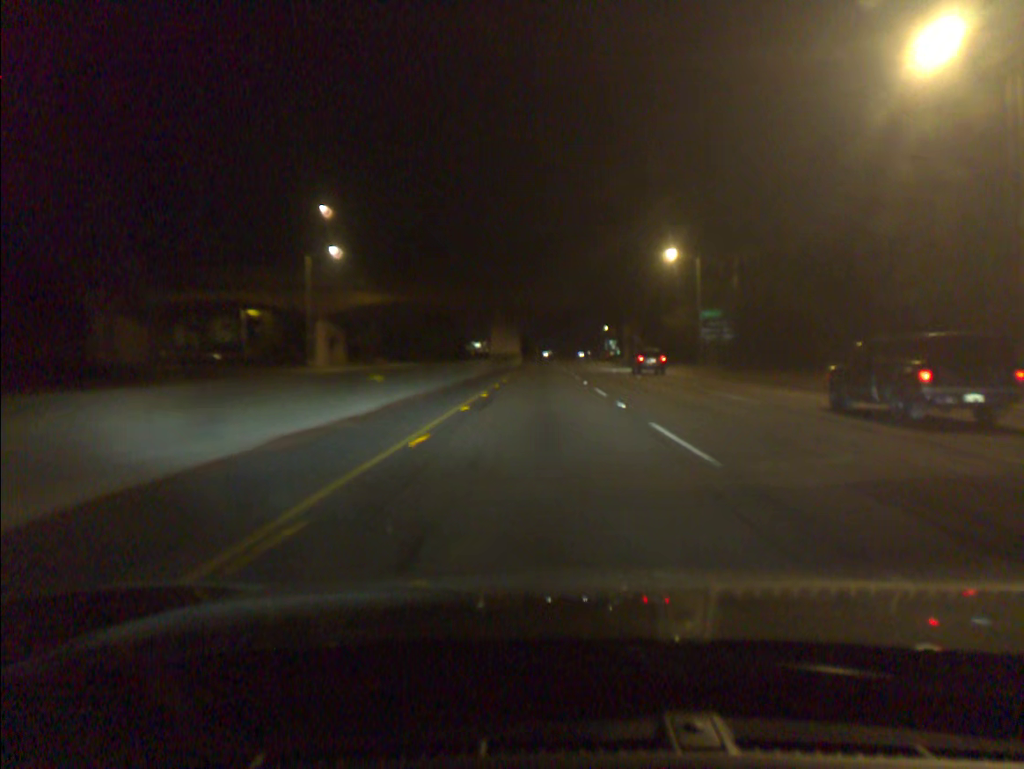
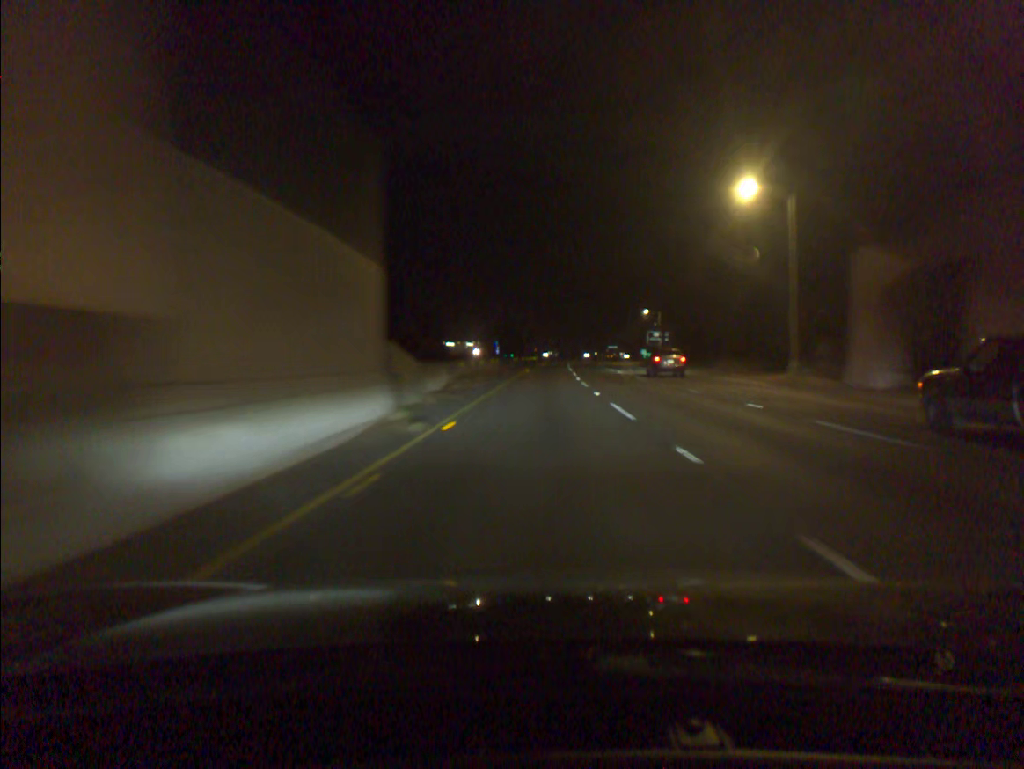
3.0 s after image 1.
(+0.3, +82.2) m; 0°
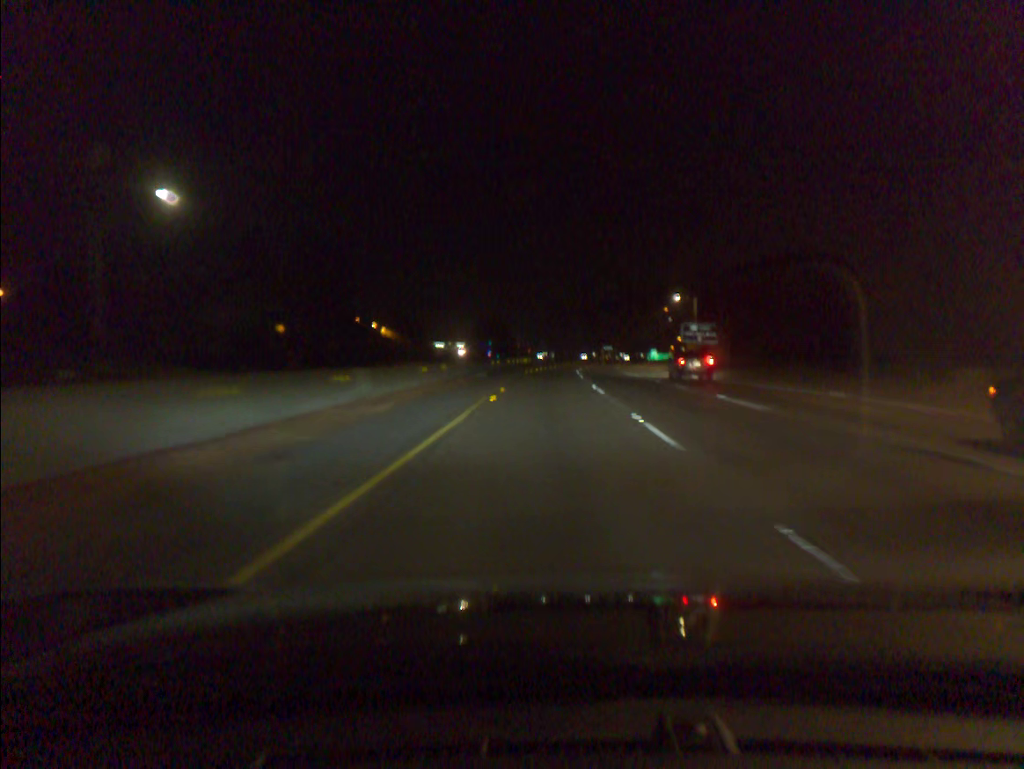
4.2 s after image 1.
(+0.1, +34.0) m; 0°
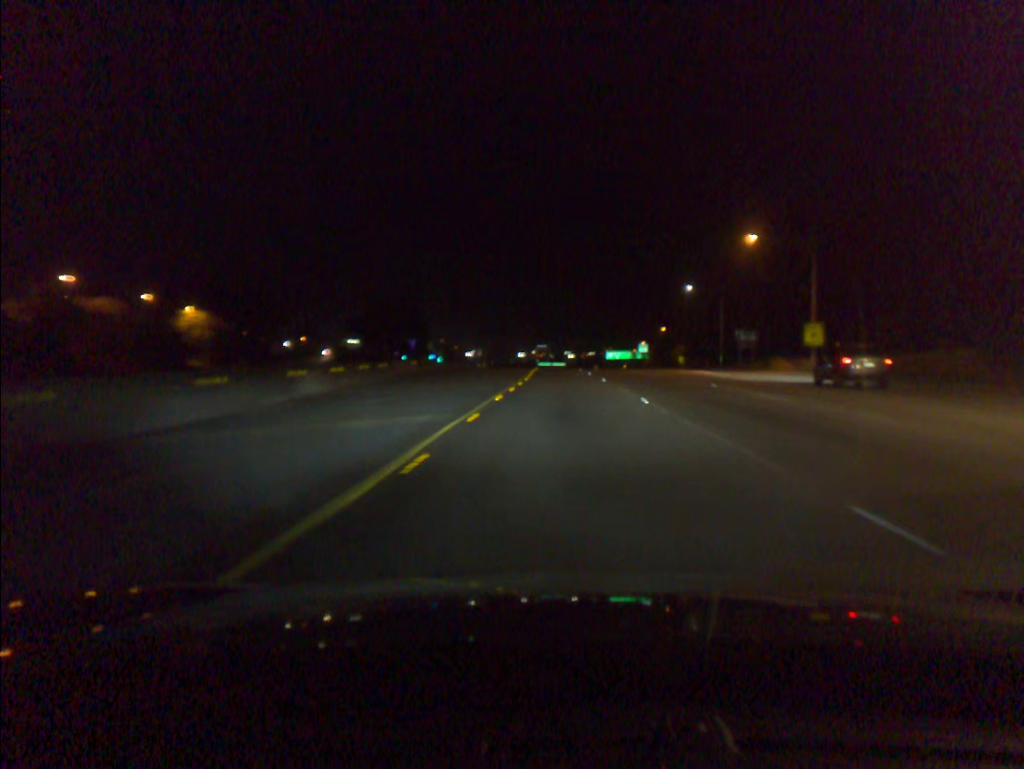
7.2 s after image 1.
(+2.2, +85.2) m; +5°
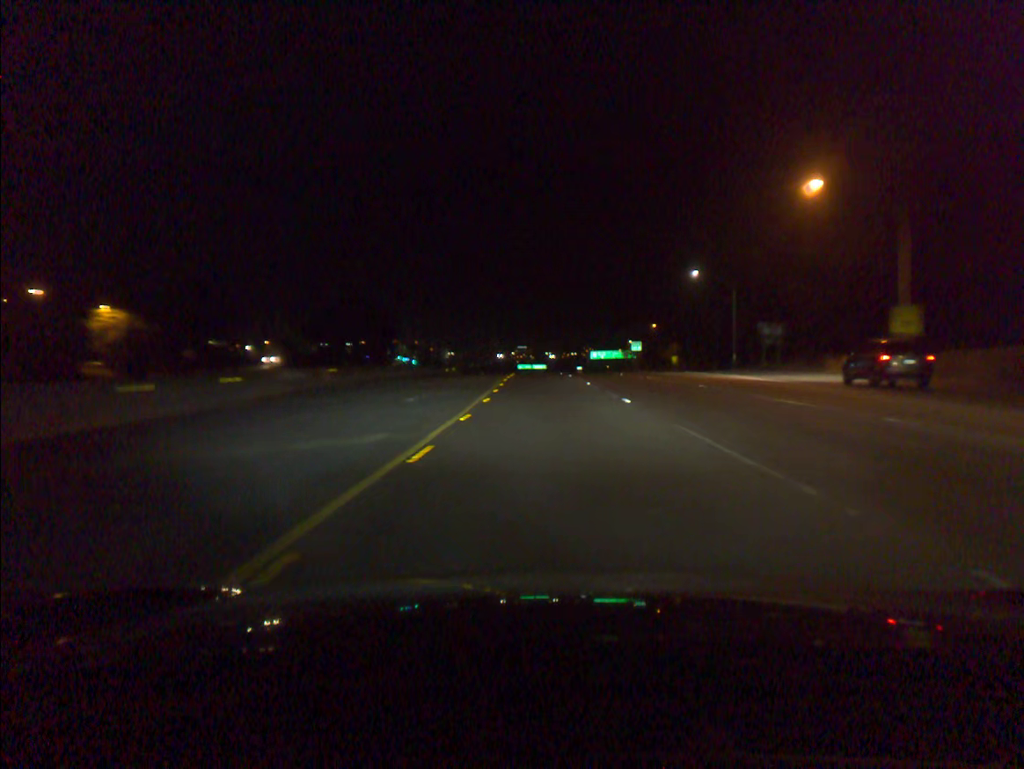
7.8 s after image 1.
(+0.3, +17.0) m; +2°
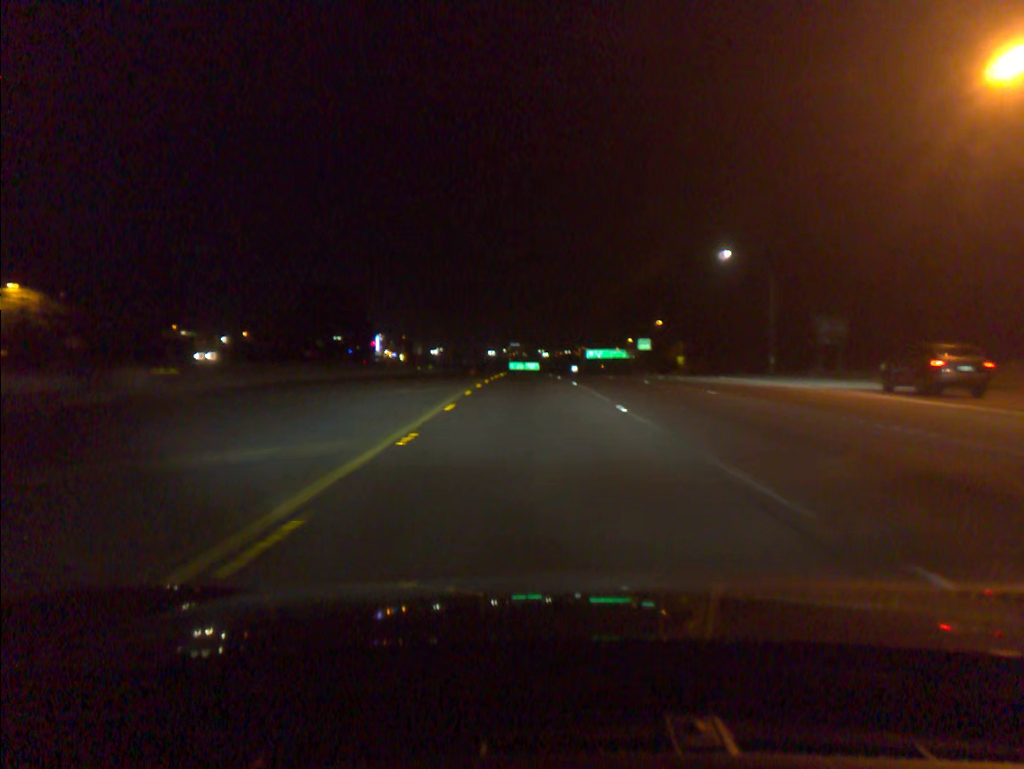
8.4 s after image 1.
(+0.1, +17.0) m; 0°
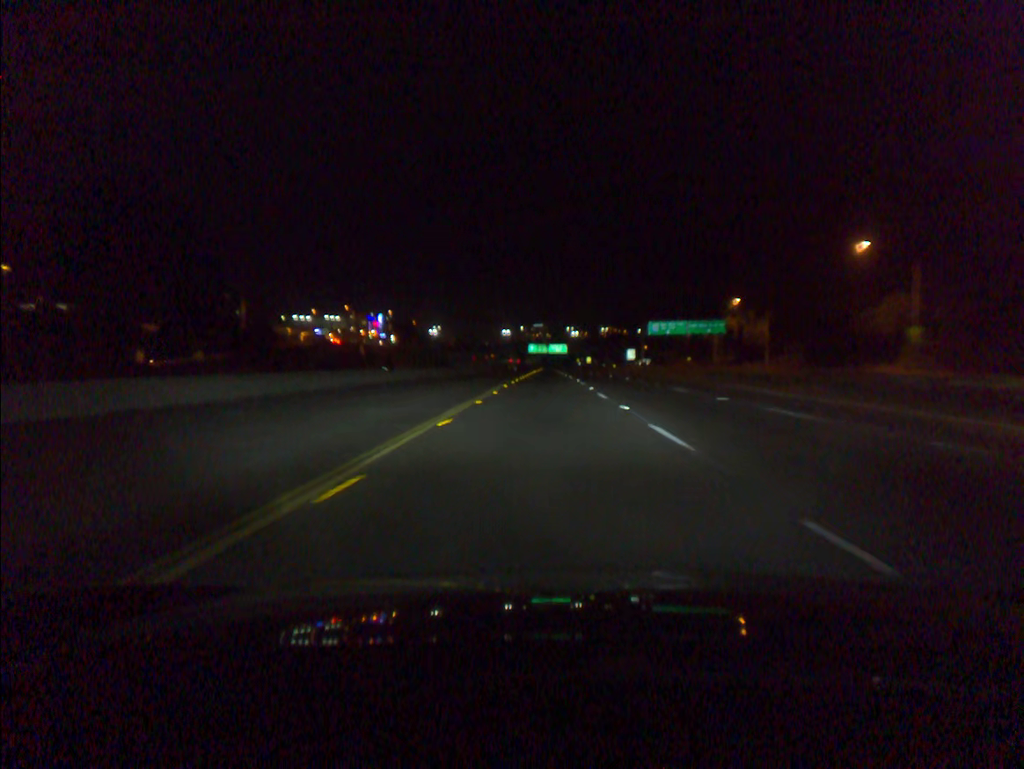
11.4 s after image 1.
(-1.7, +86.0) m; -2°
